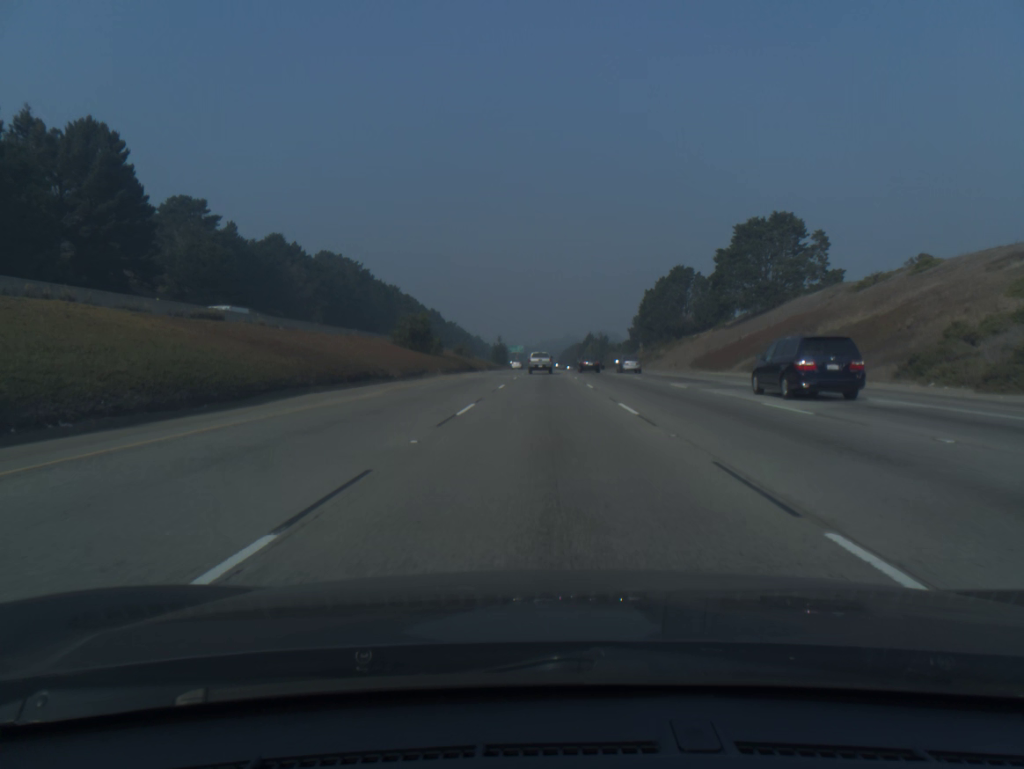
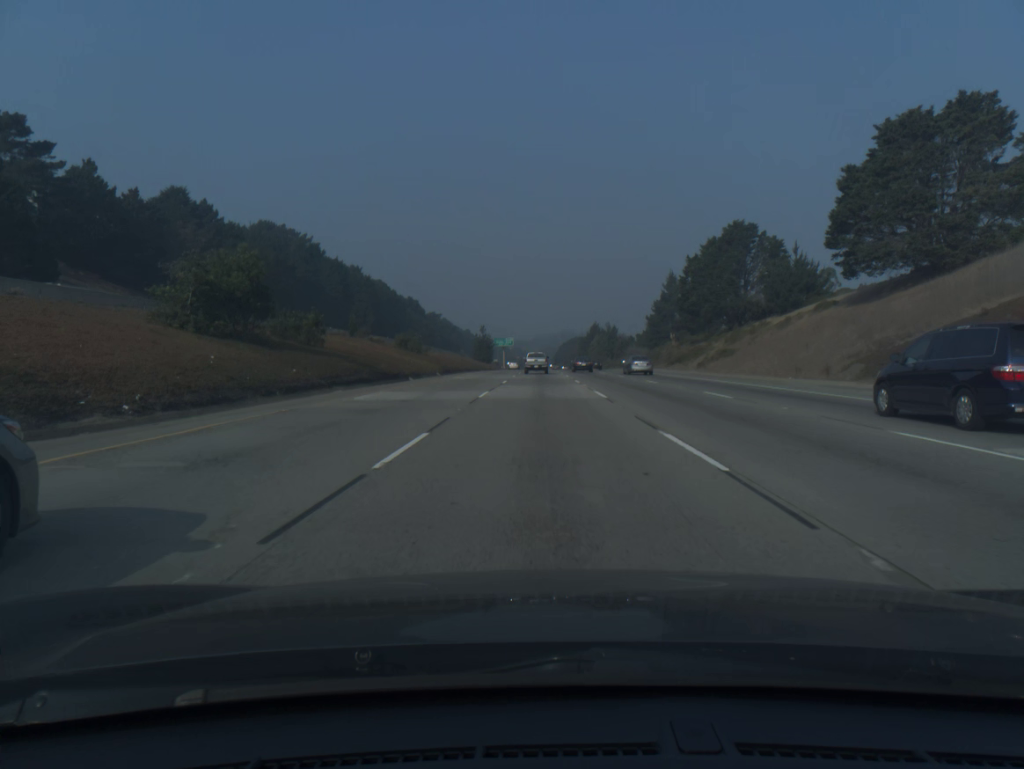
(+0.2, +51.6) m; 0°
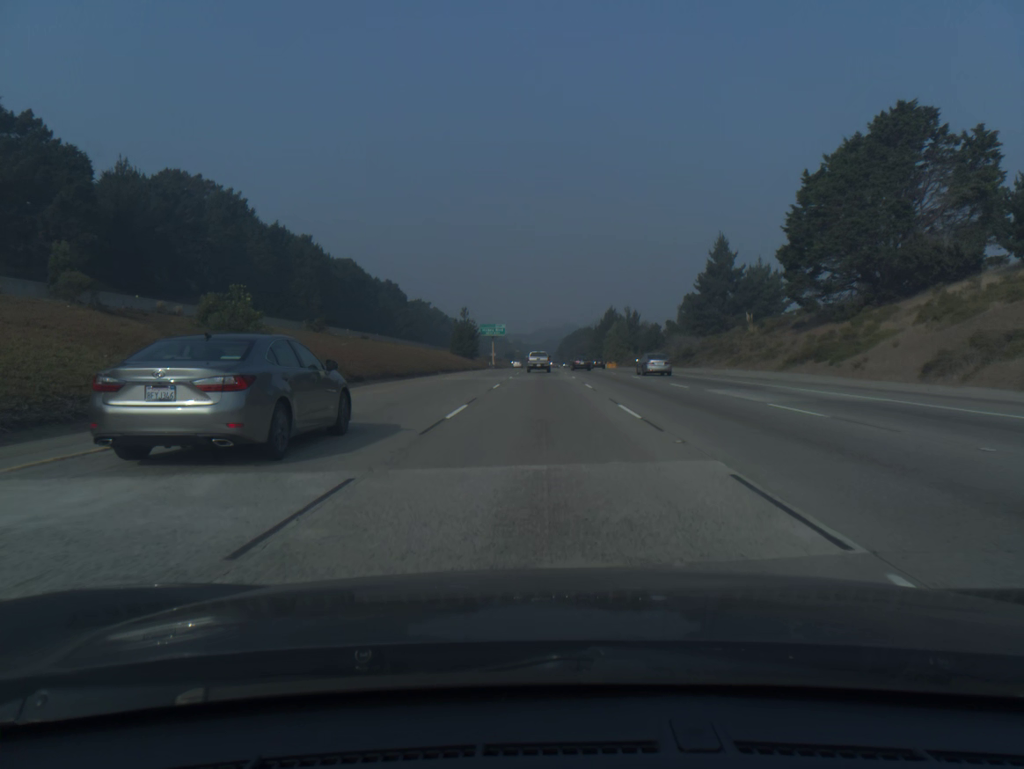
(0.0, +51.8) m; 0°
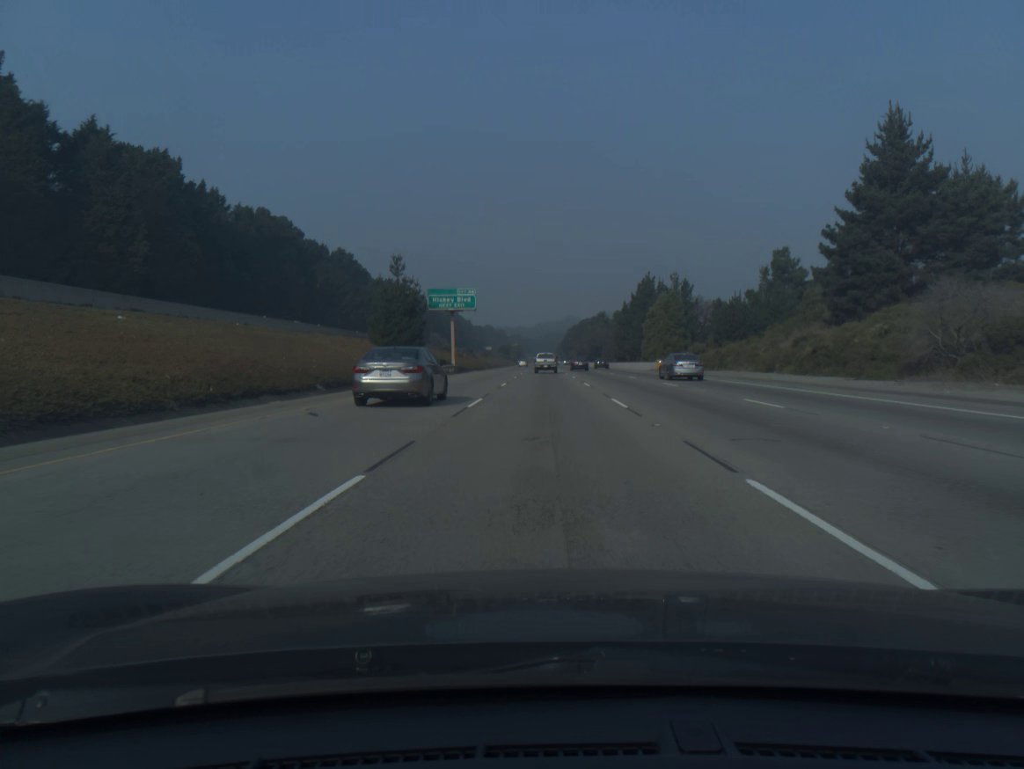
(-0.1, +69.6) m; 0°
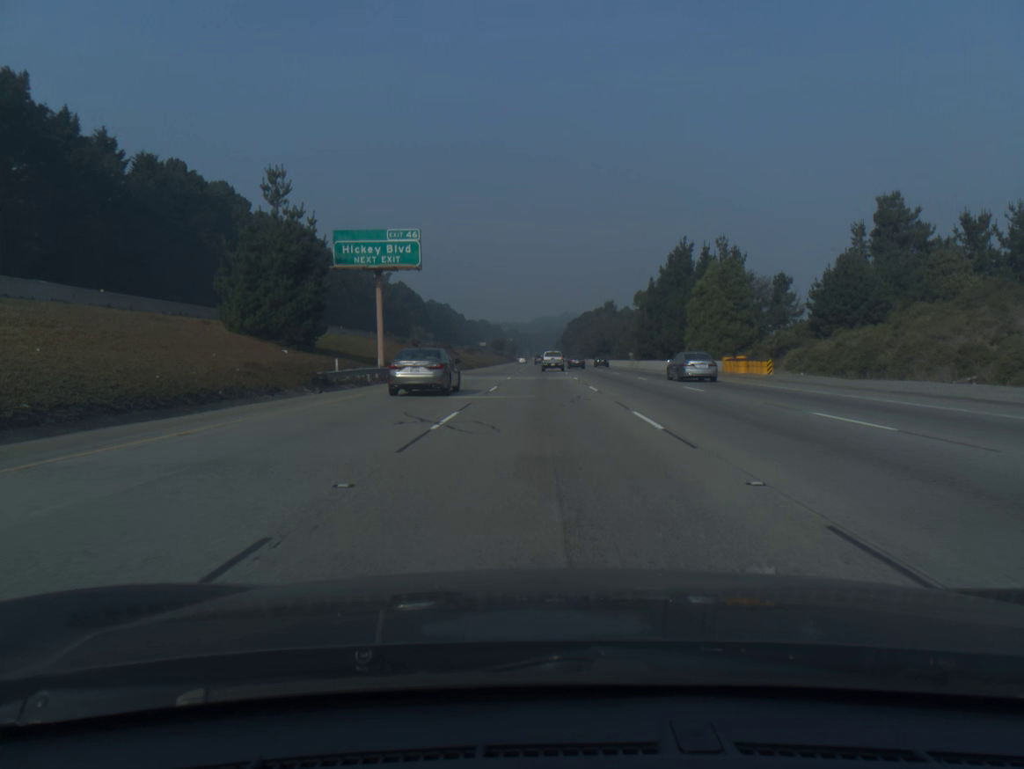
(0.0, +35.1) m; 0°
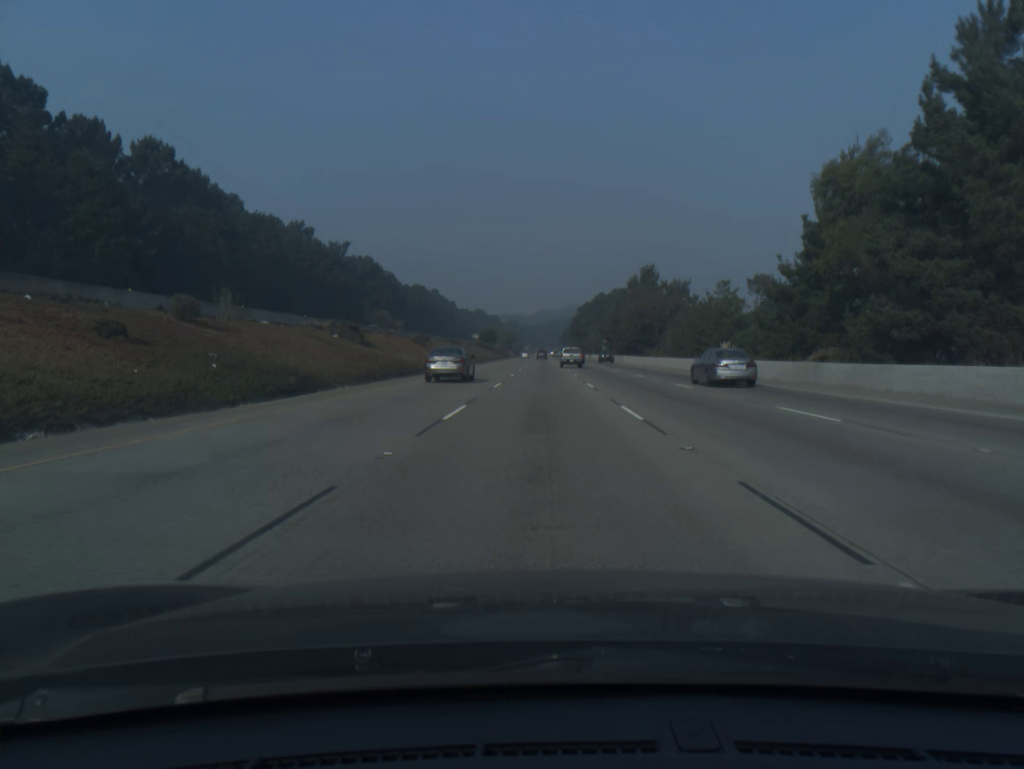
(0.0, +70.9) m; 0°
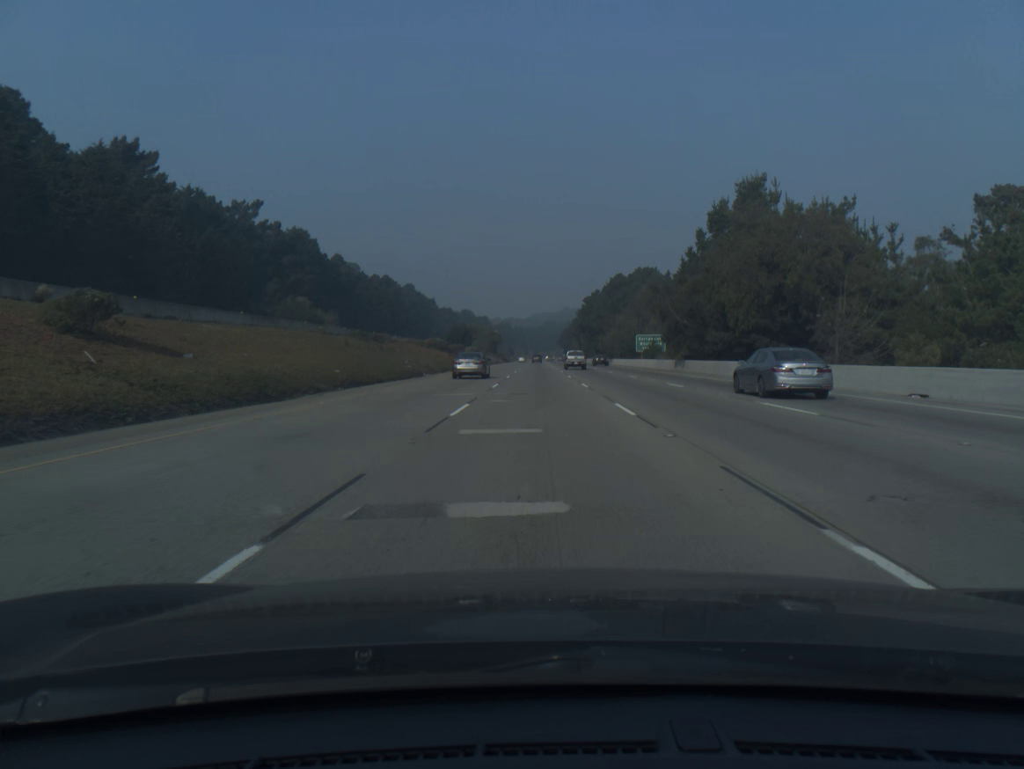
(+0.2, +72.0) m; 0°
